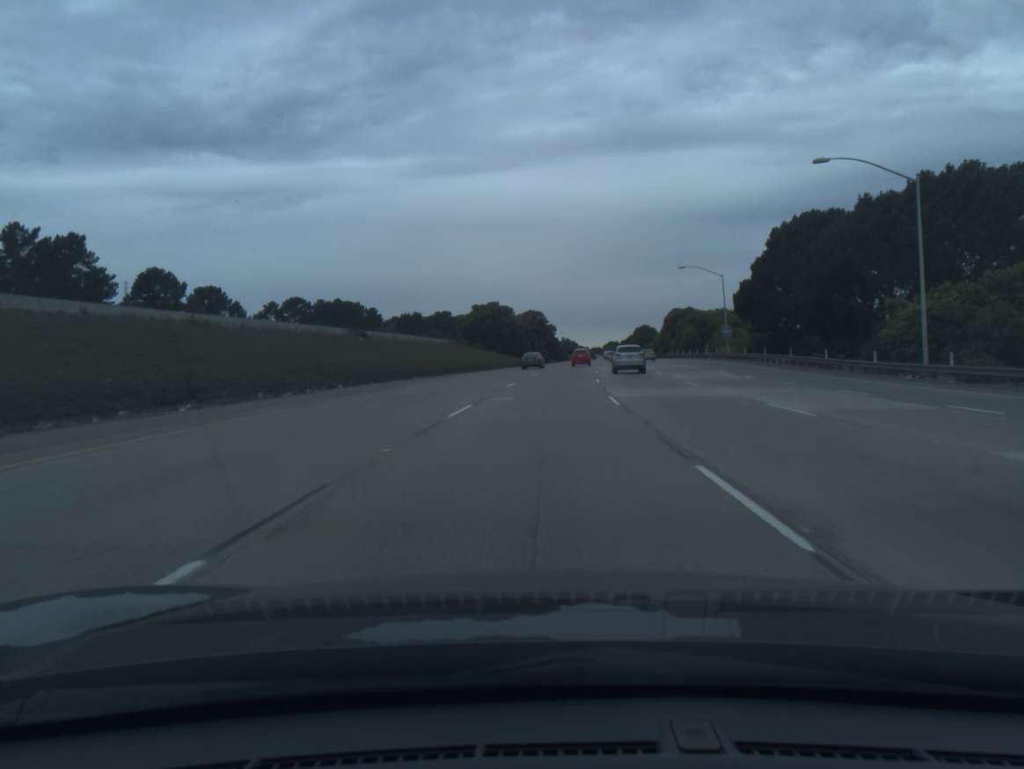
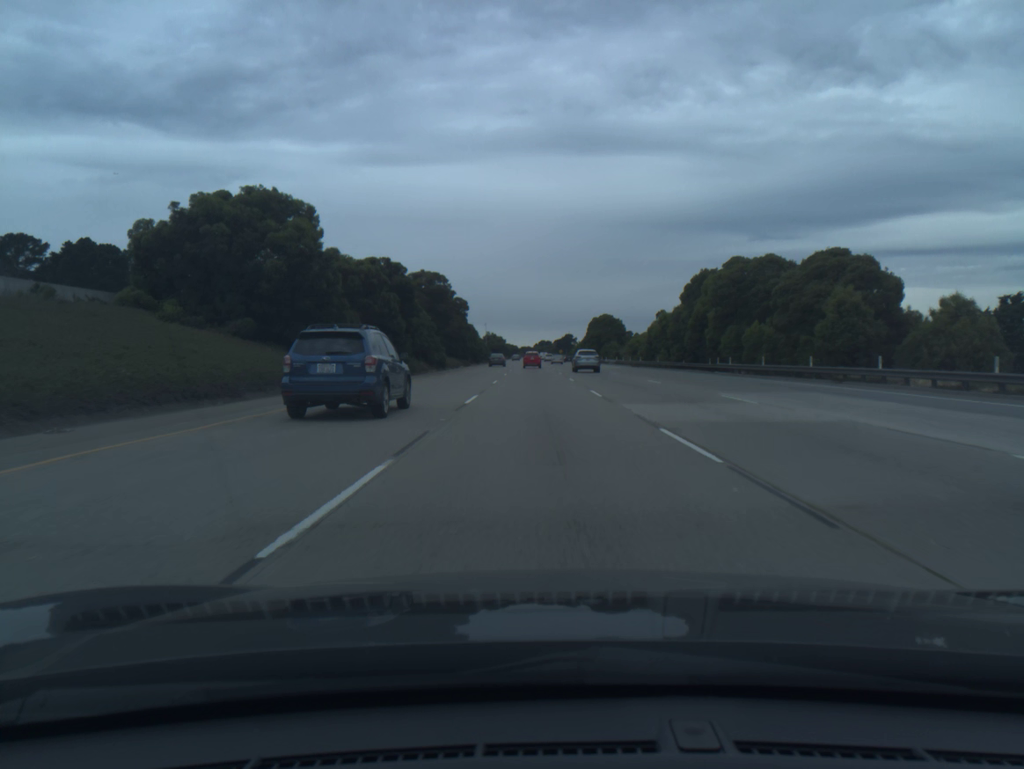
(+3.9, +83.6) m; +5°
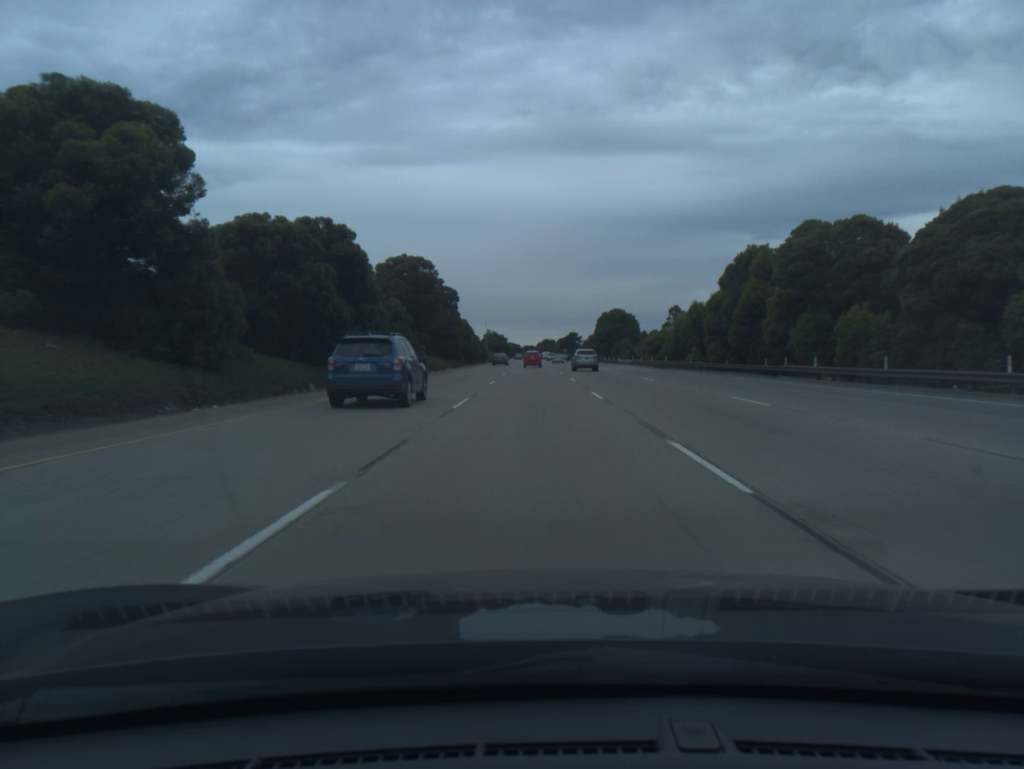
(0.0, +16.3) m; 0°
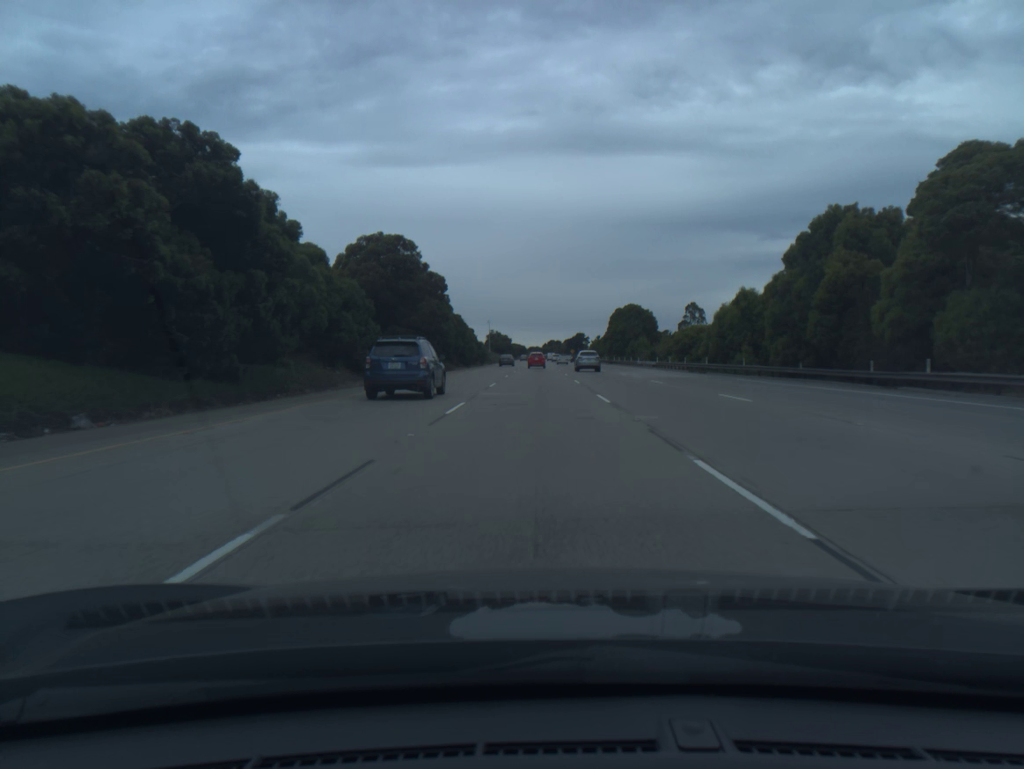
(-0.1, +16.3) m; 0°
